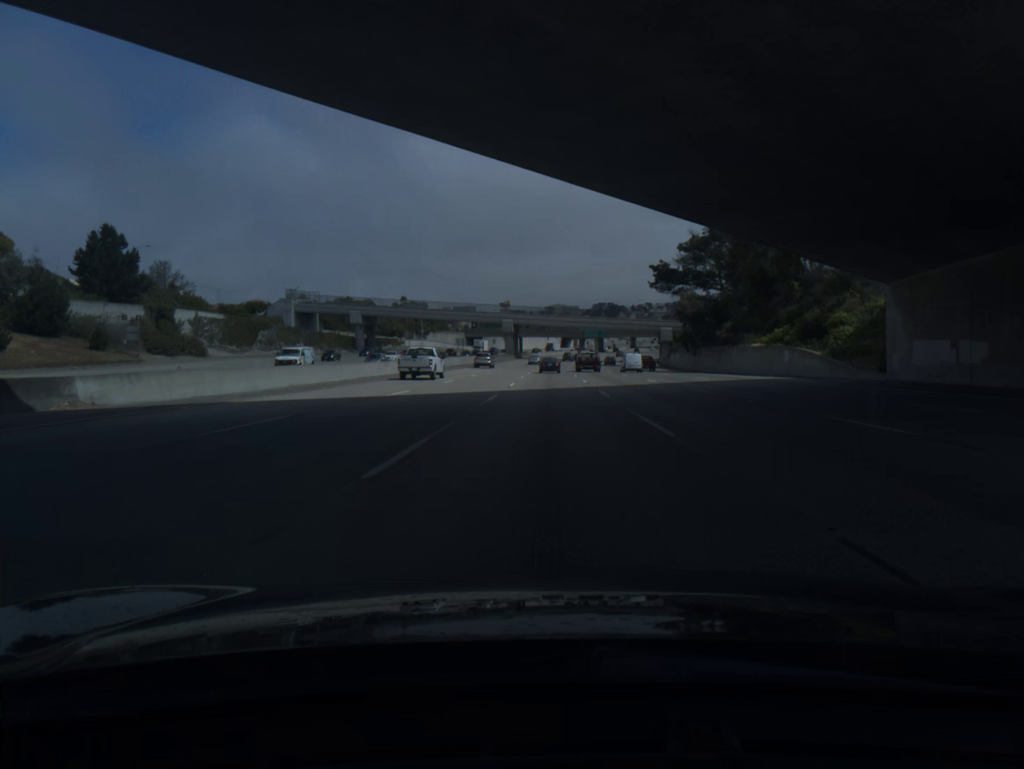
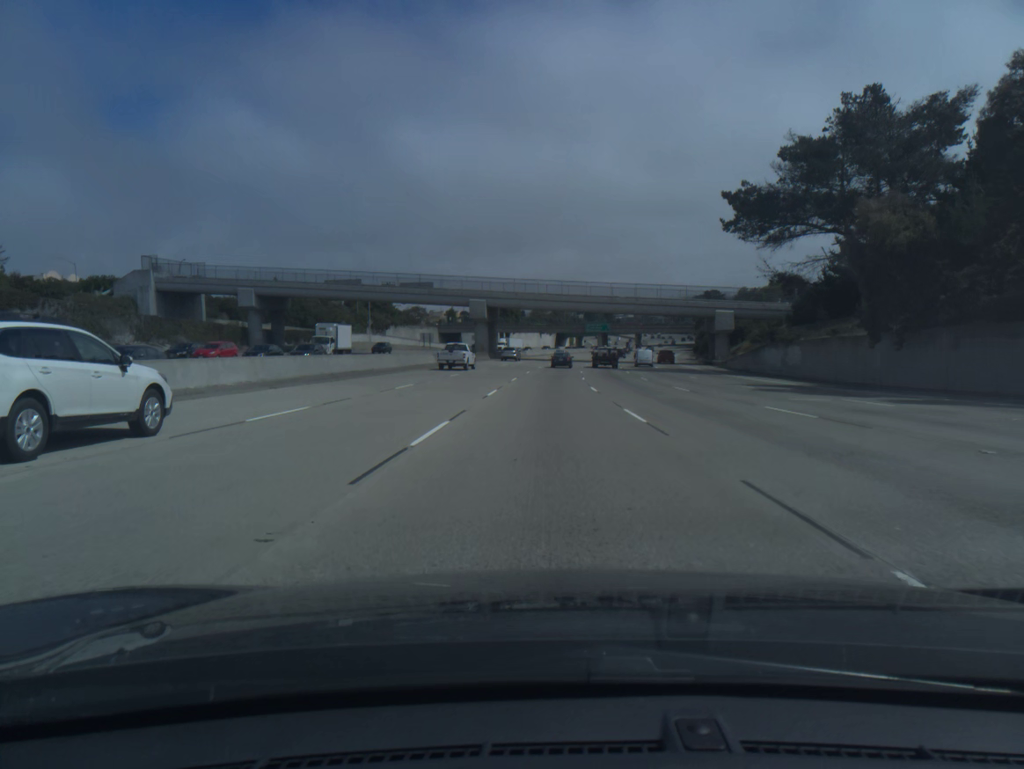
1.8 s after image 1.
(+0.2, +54.4) m; 0°
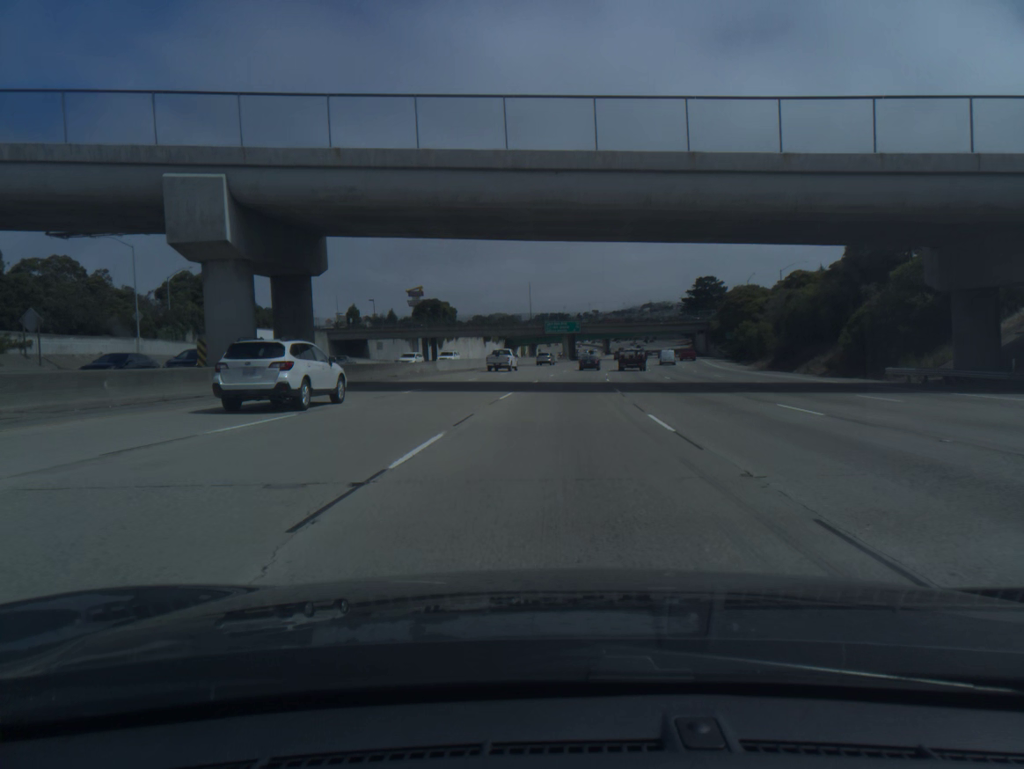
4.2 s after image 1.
(+1.4, +73.0) m; +3°
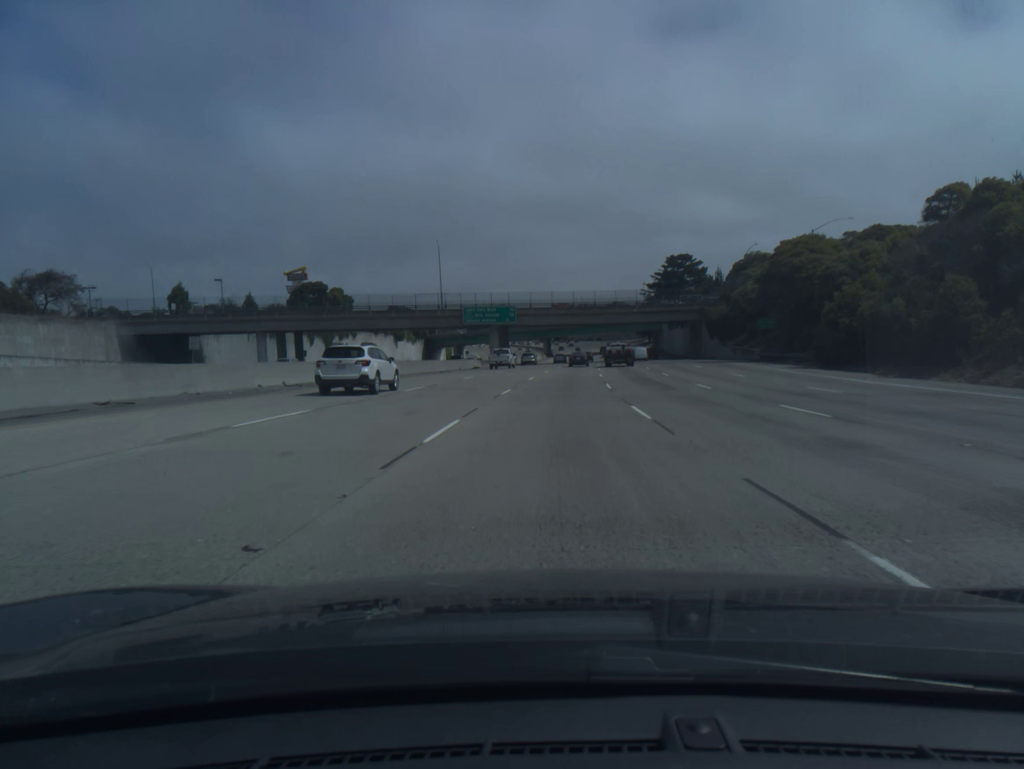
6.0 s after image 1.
(+2.4, +54.8) m; +5°
